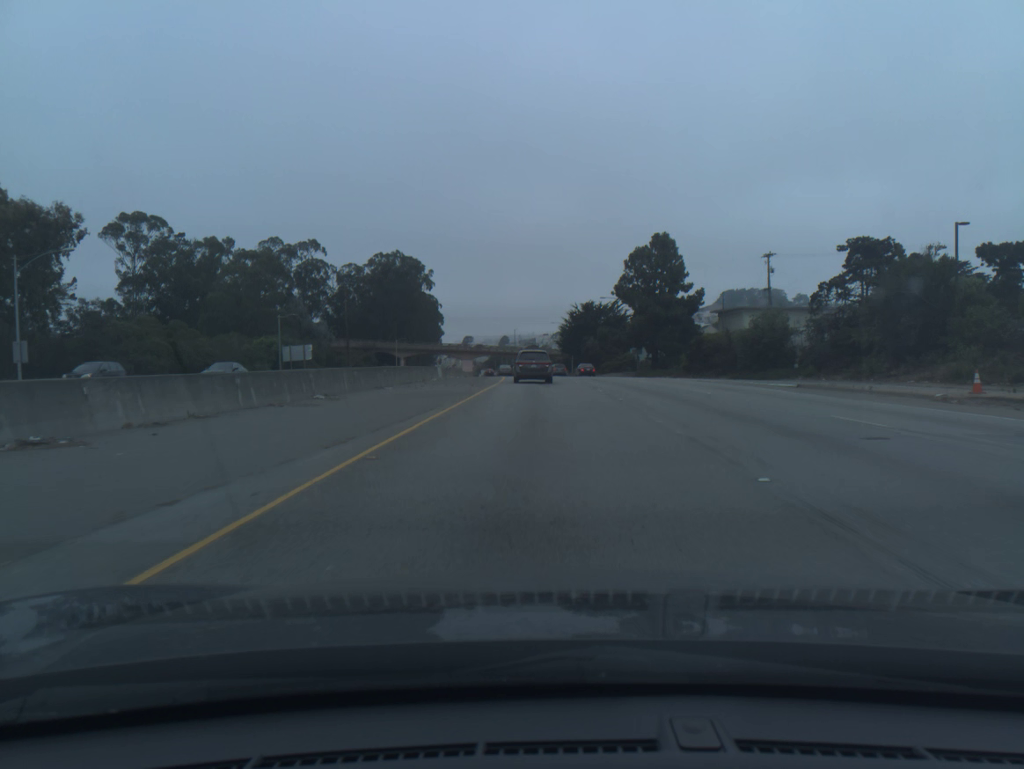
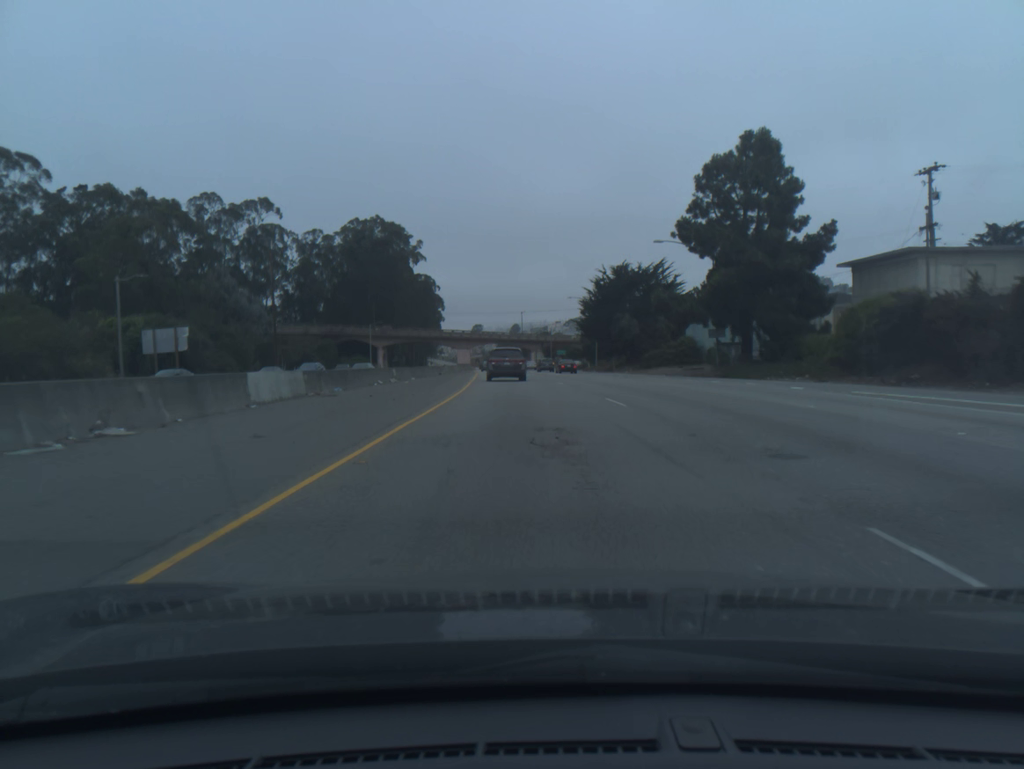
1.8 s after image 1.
(-0.1, +40.5) m; -1°
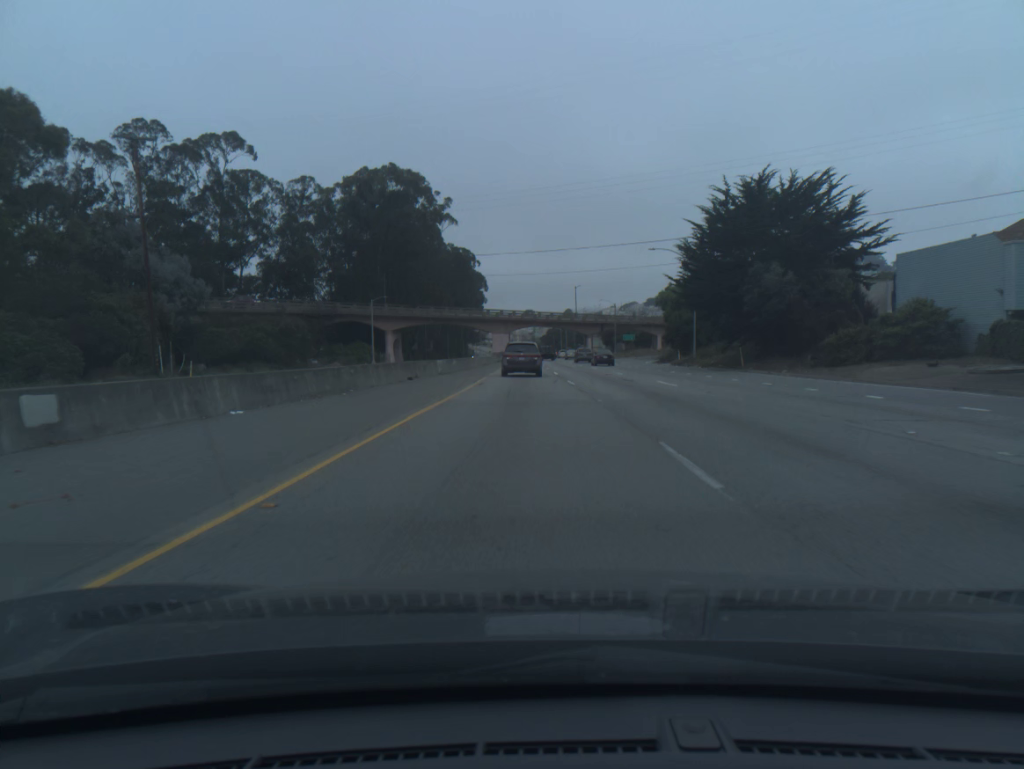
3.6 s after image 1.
(-1.2, +39.7) m; -4°
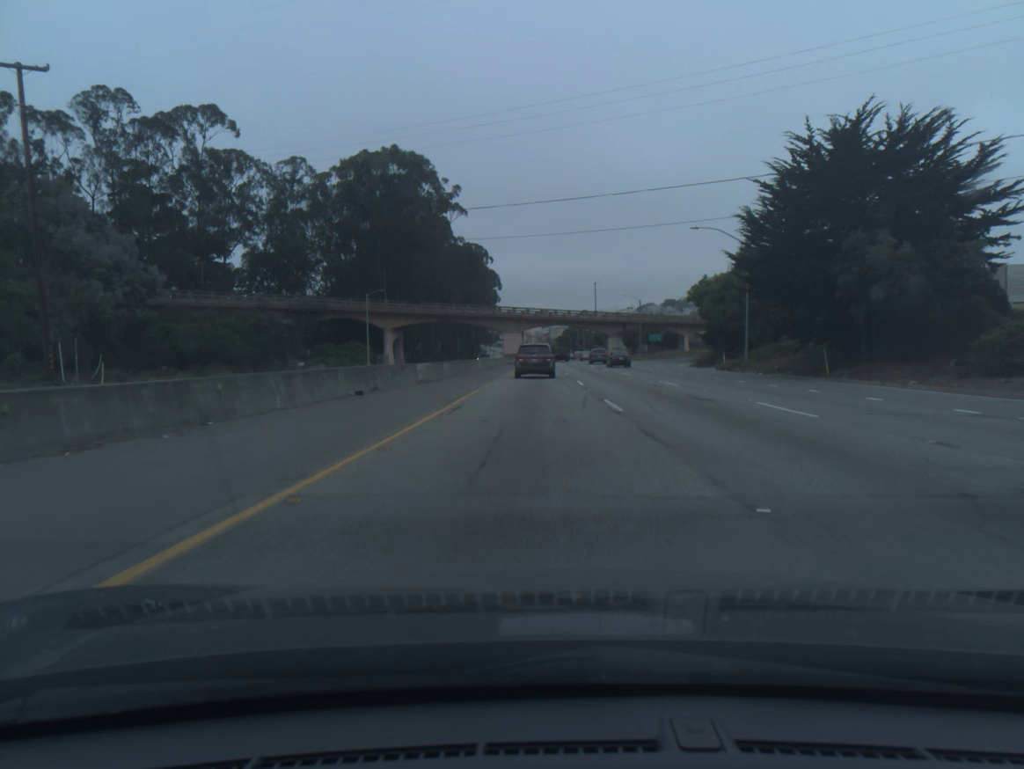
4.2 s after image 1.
(-0.2, +13.1) m; -1°
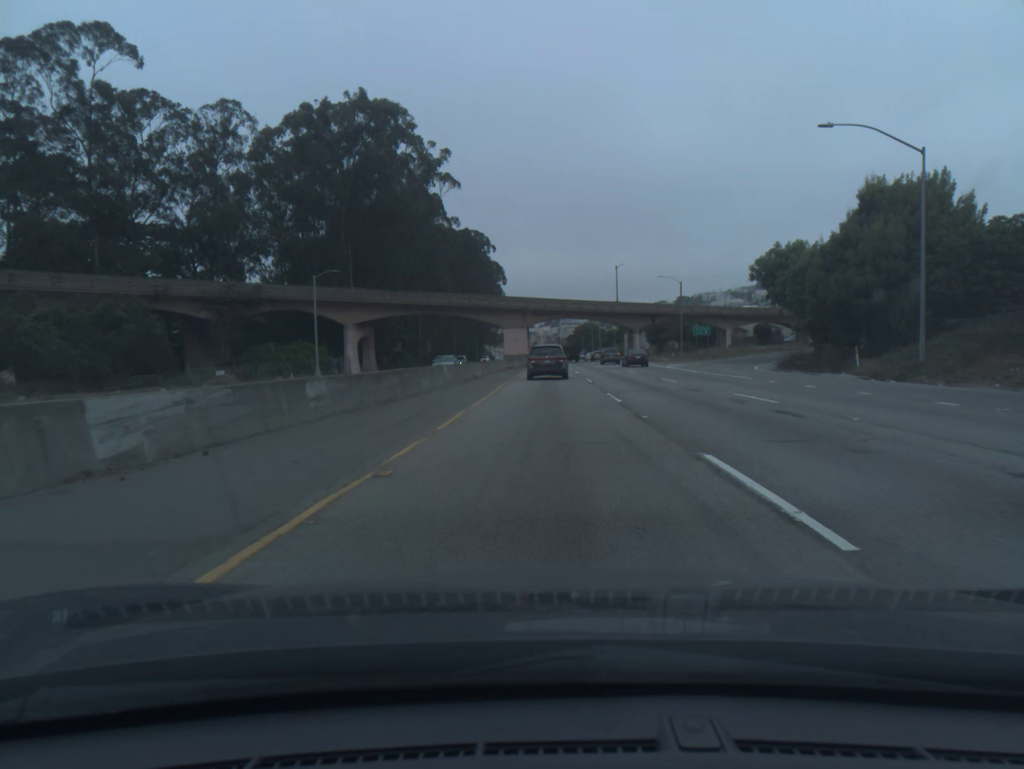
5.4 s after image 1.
(-0.2, +26.0) m; -1°
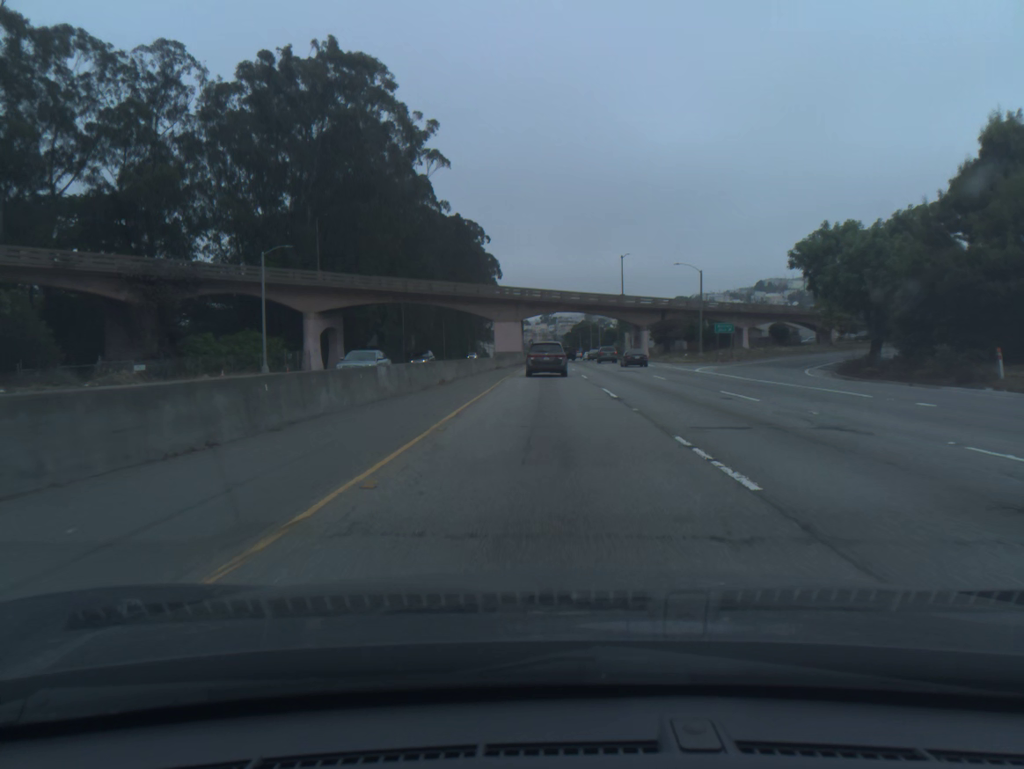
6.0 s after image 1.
(0.0, +12.9) m; 0°
